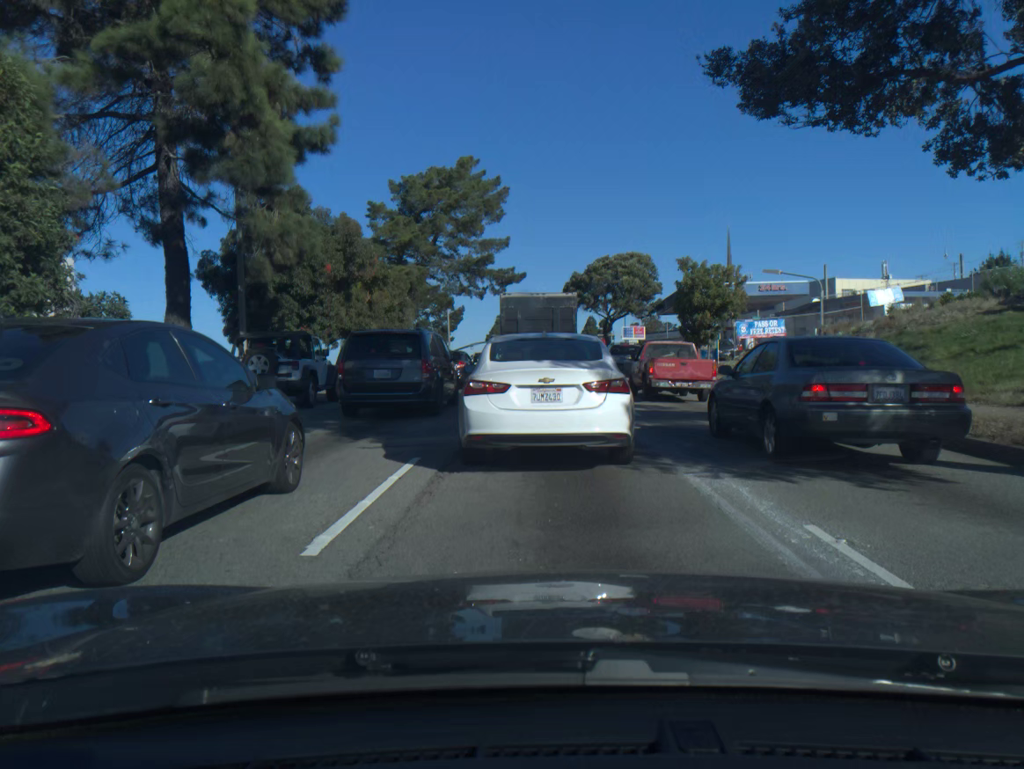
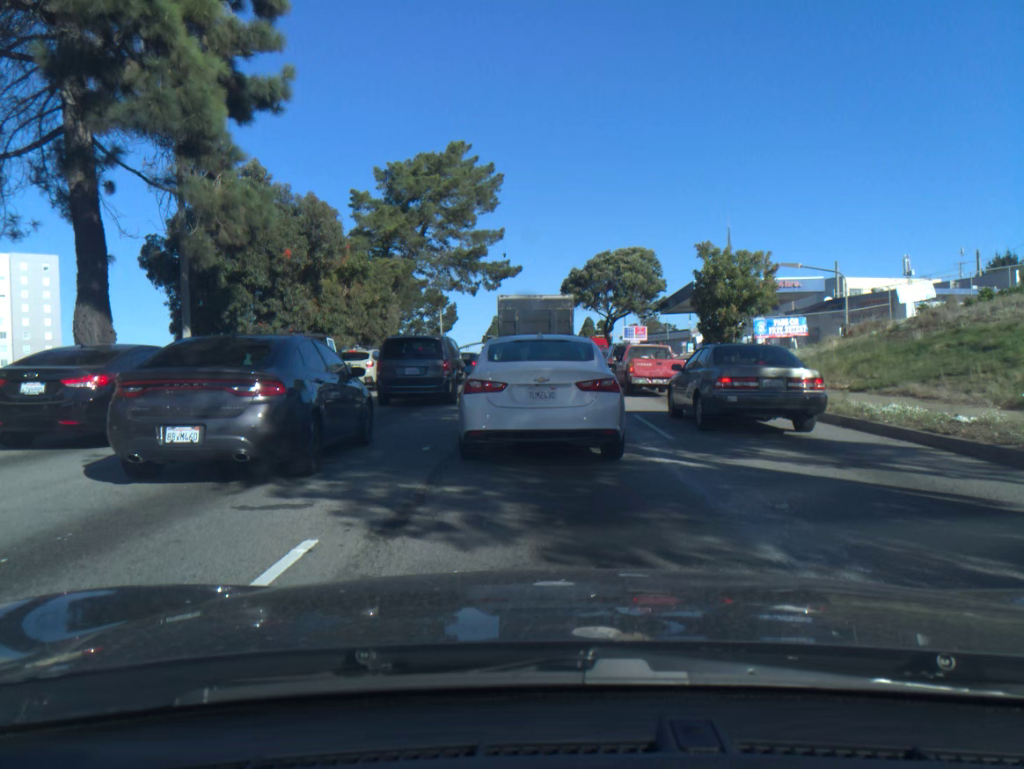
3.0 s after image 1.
(0.0, +4.0) m; 0°
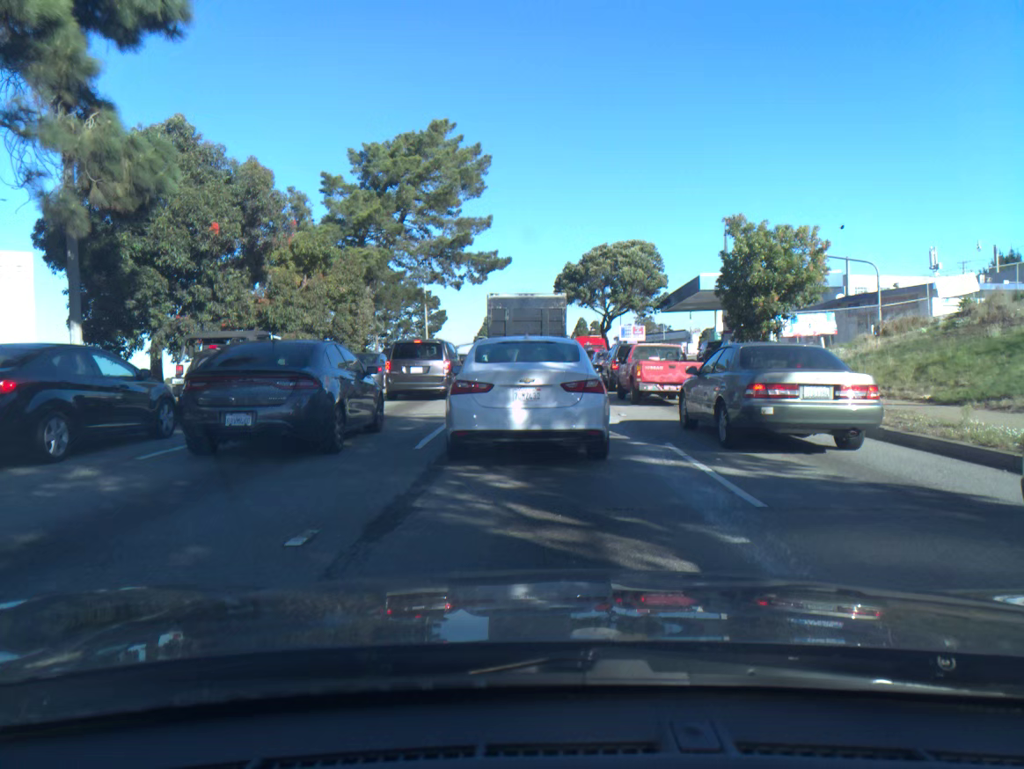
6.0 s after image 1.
(0.0, +4.9) m; +1°
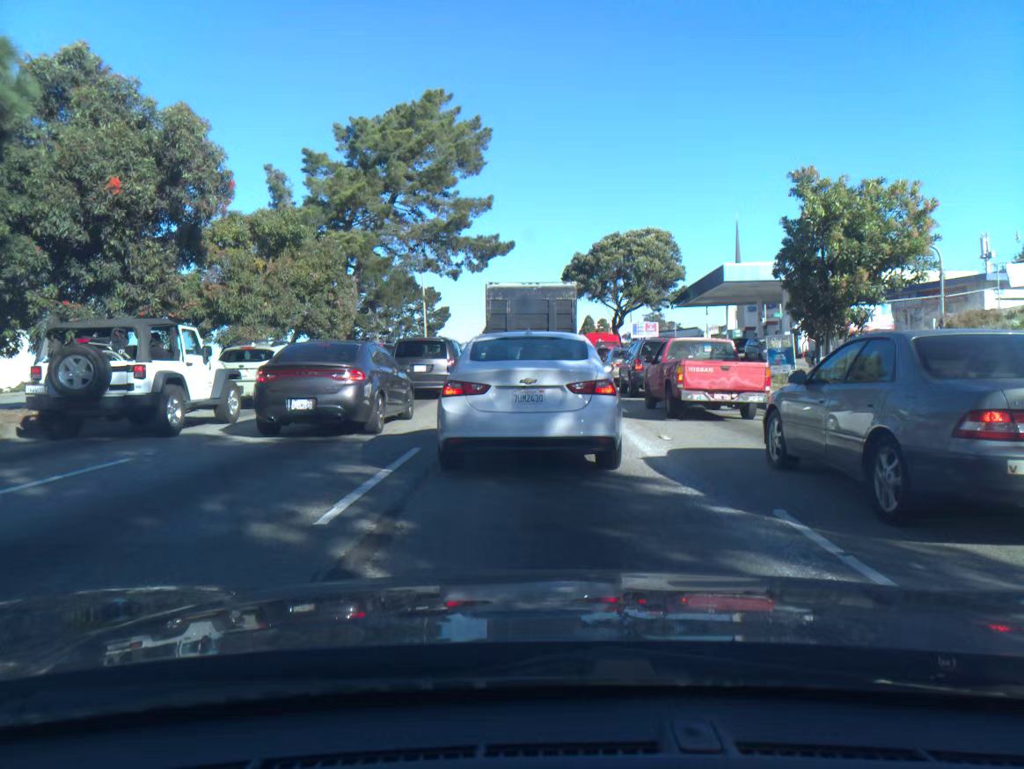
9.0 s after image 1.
(-0.1, +4.7) m; 0°
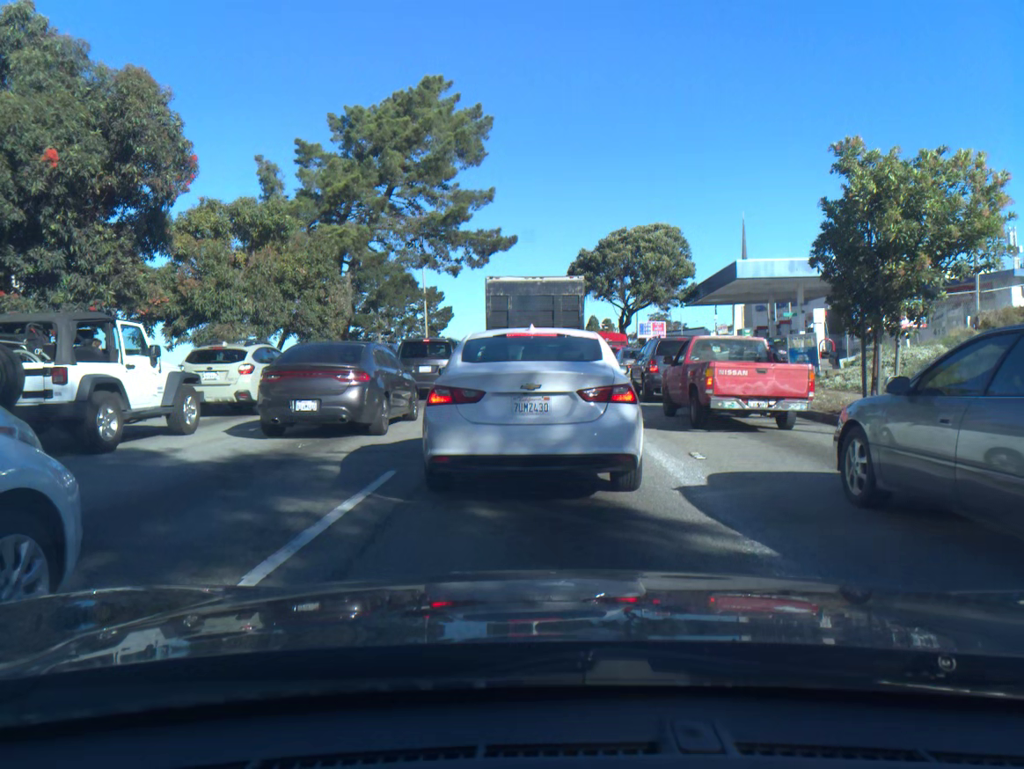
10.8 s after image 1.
(-0.1, +1.9) m; 0°
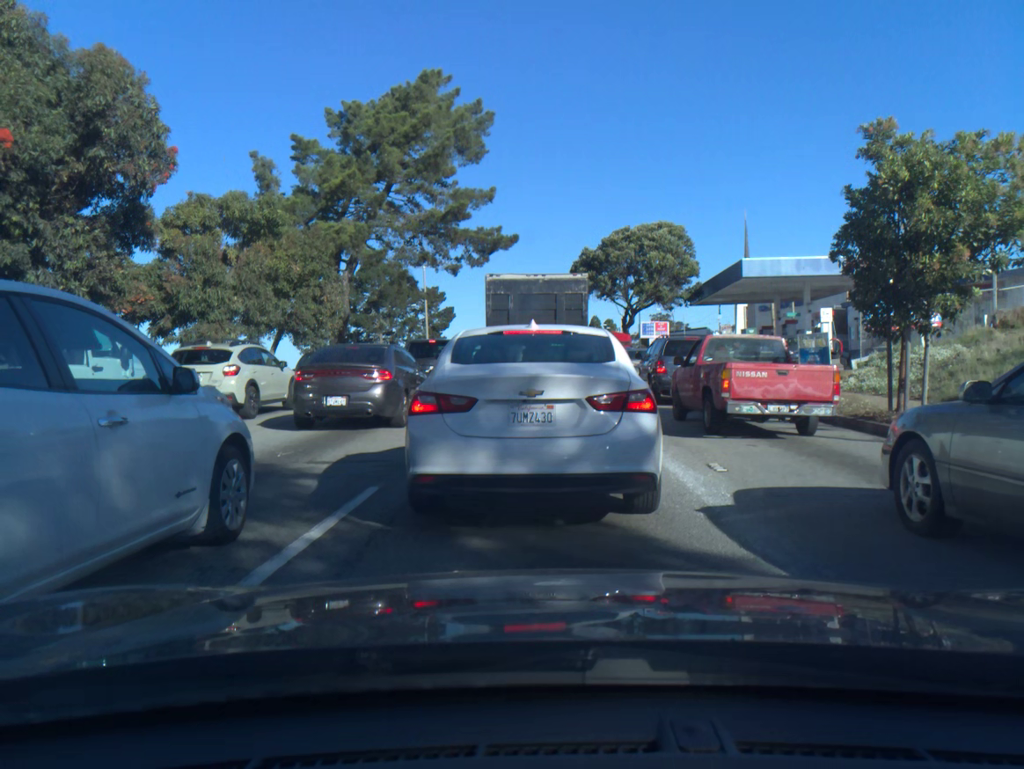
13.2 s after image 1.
(0.0, +0.8) m; 0°
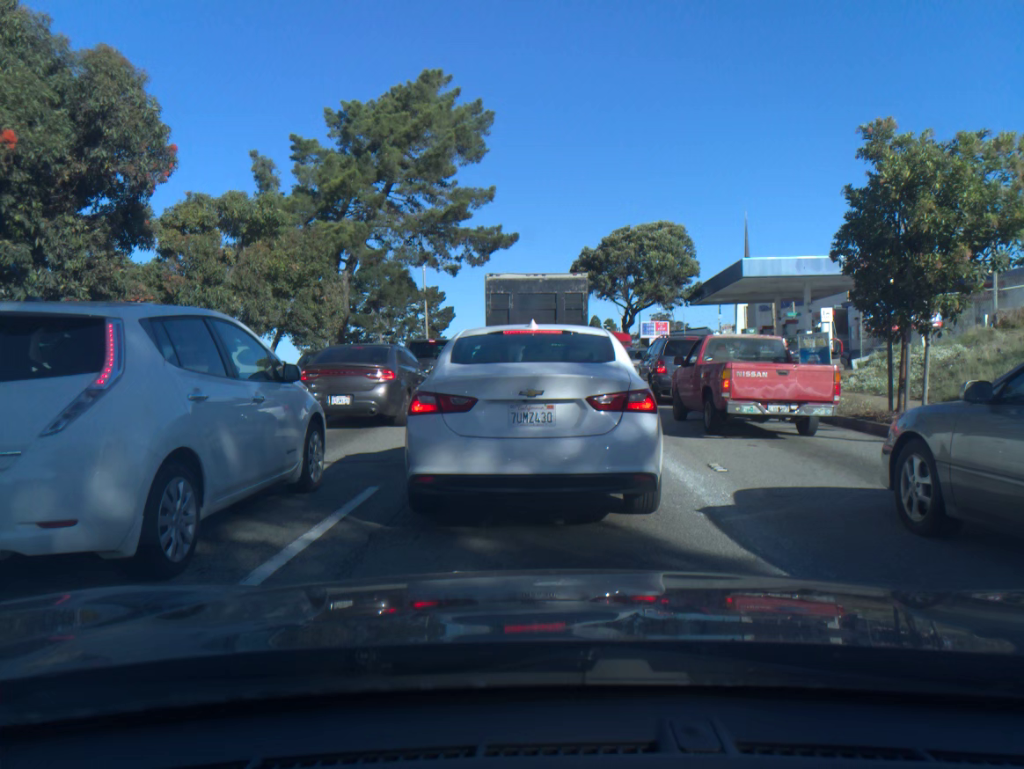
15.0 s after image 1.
(0.0, 0.0) m; 0°
